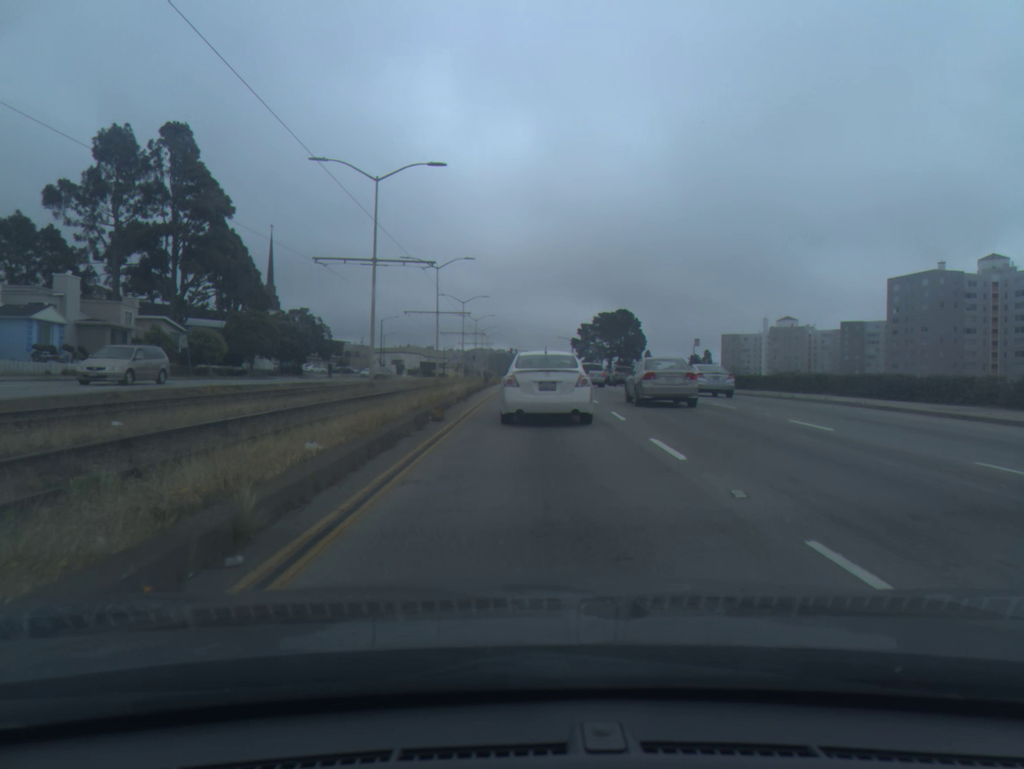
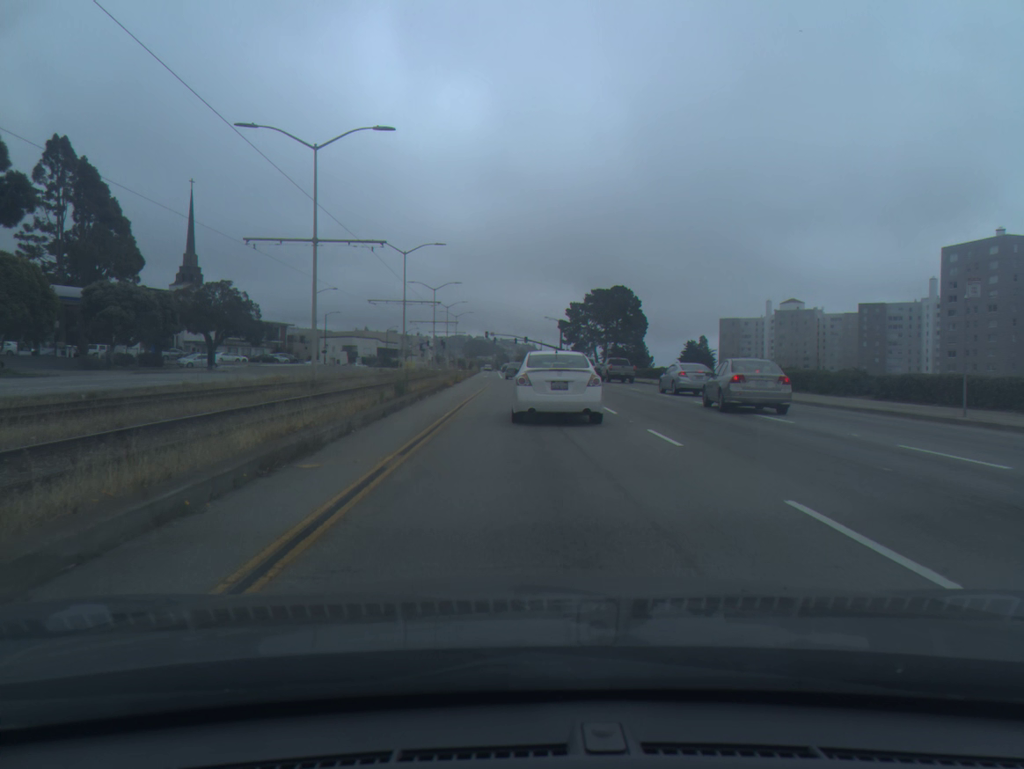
(+0.5, +34.9) m; +1°
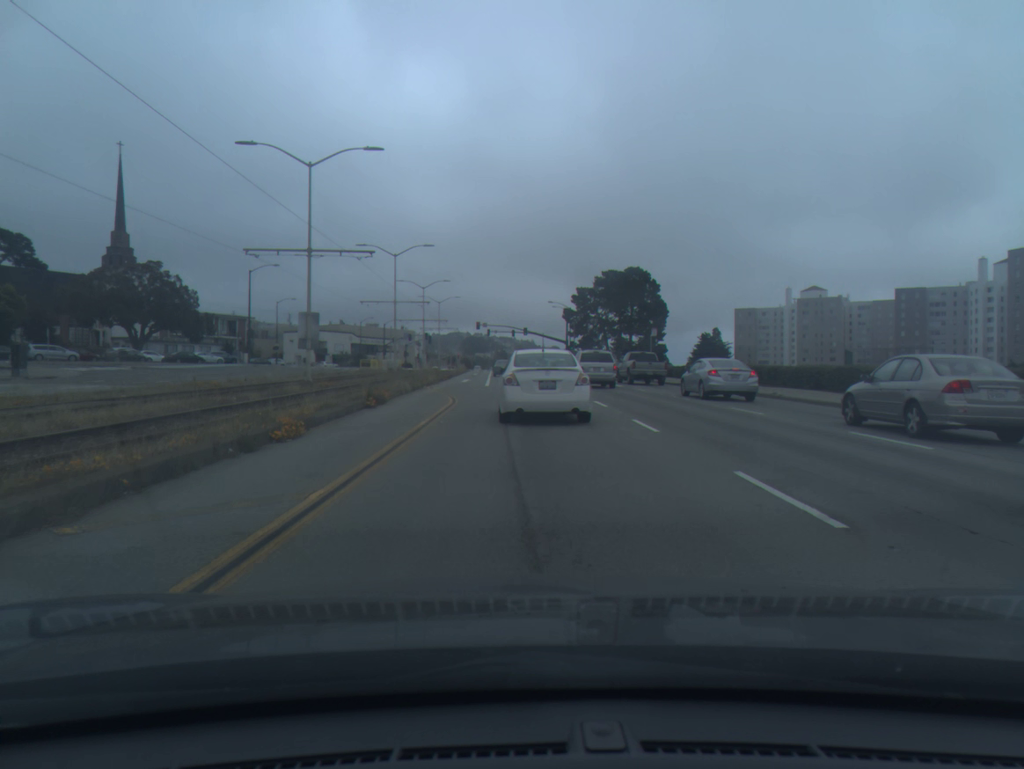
(0.0, +27.8) m; 0°
